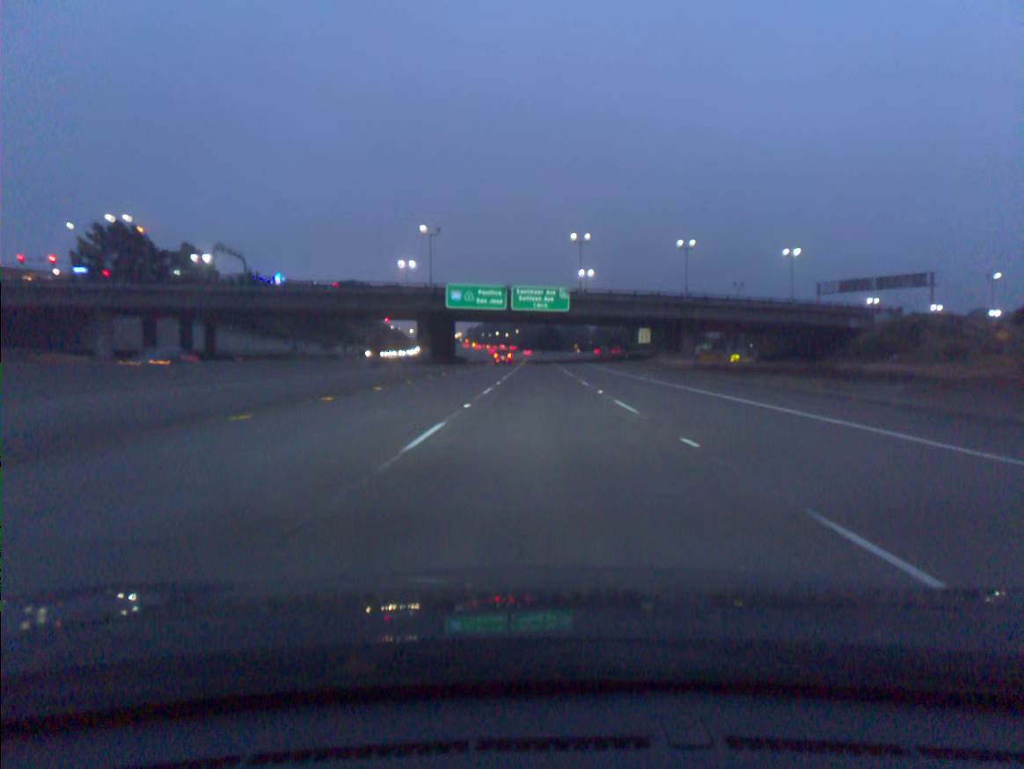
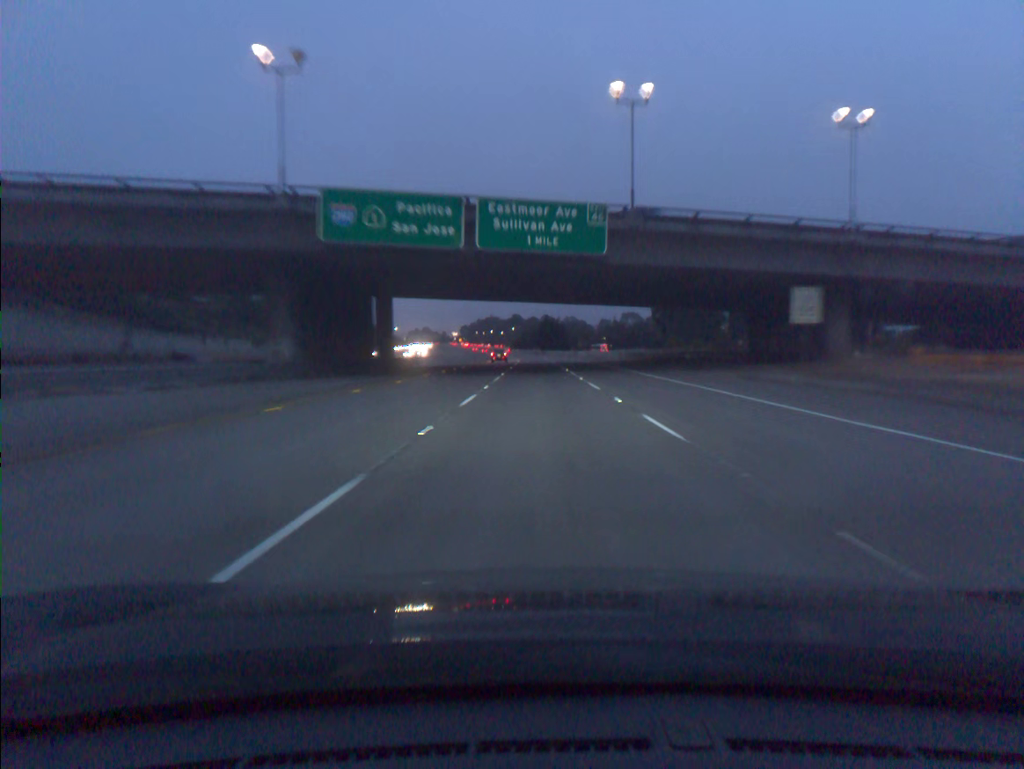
(+0.1, +49.5) m; 0°
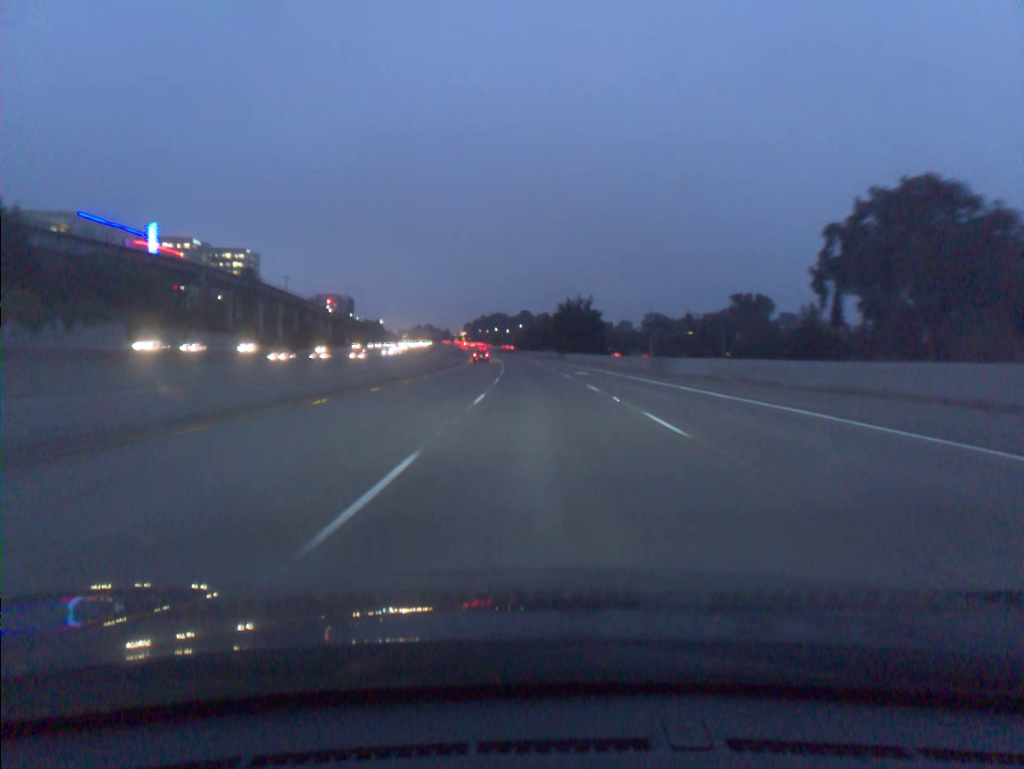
(-0.4, +85.3) m; -1°
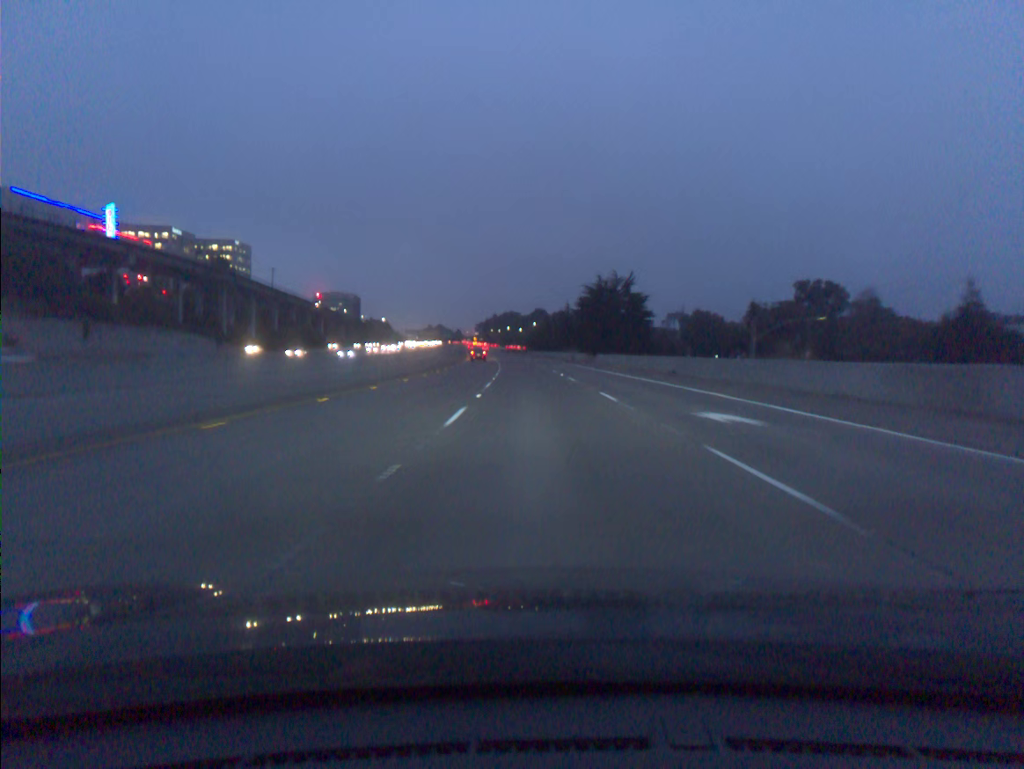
(-0.3, +35.1) m; -1°
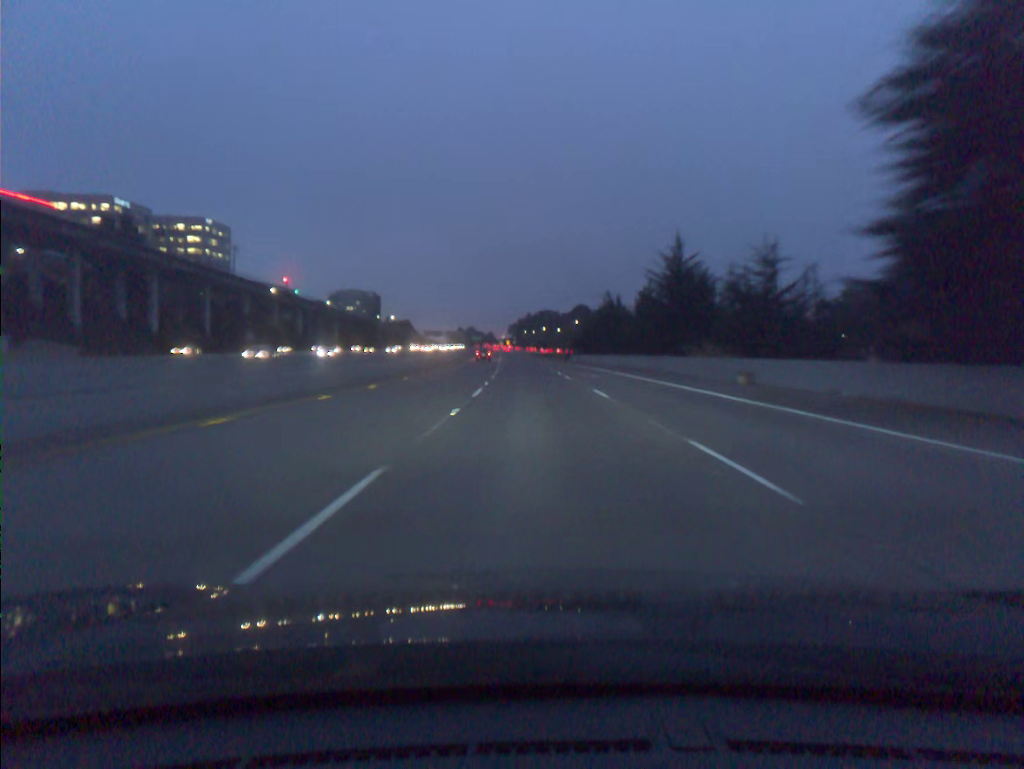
(-1.7, +71.7) m; -3°
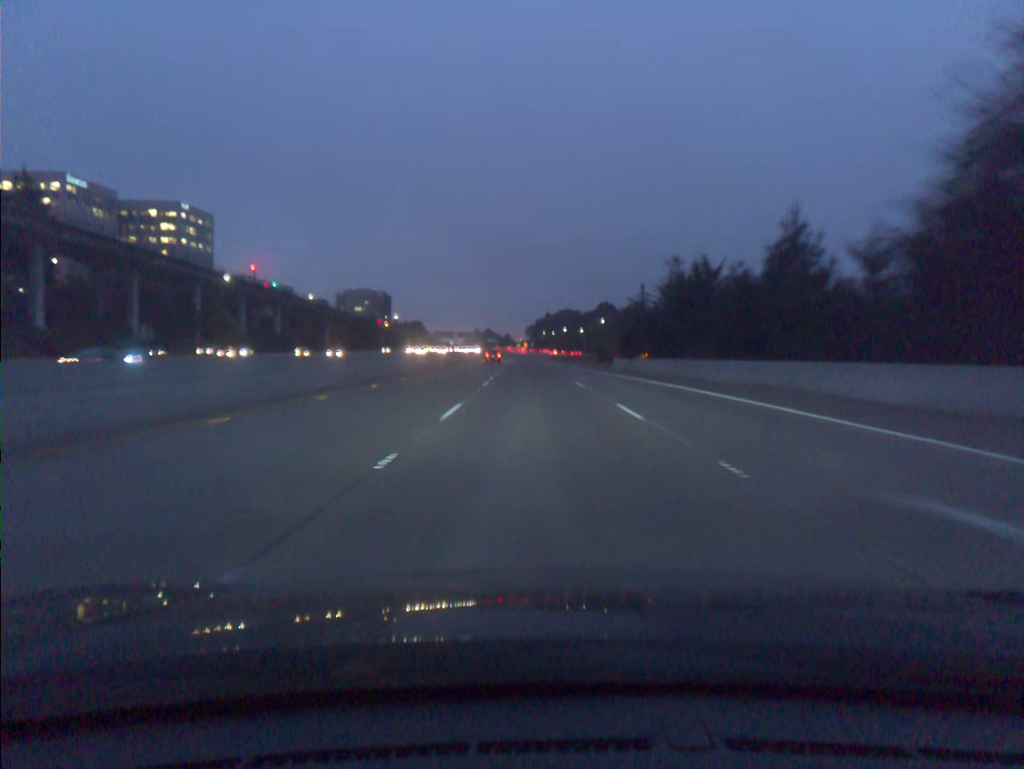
(-0.4, +36.5) m; -1°
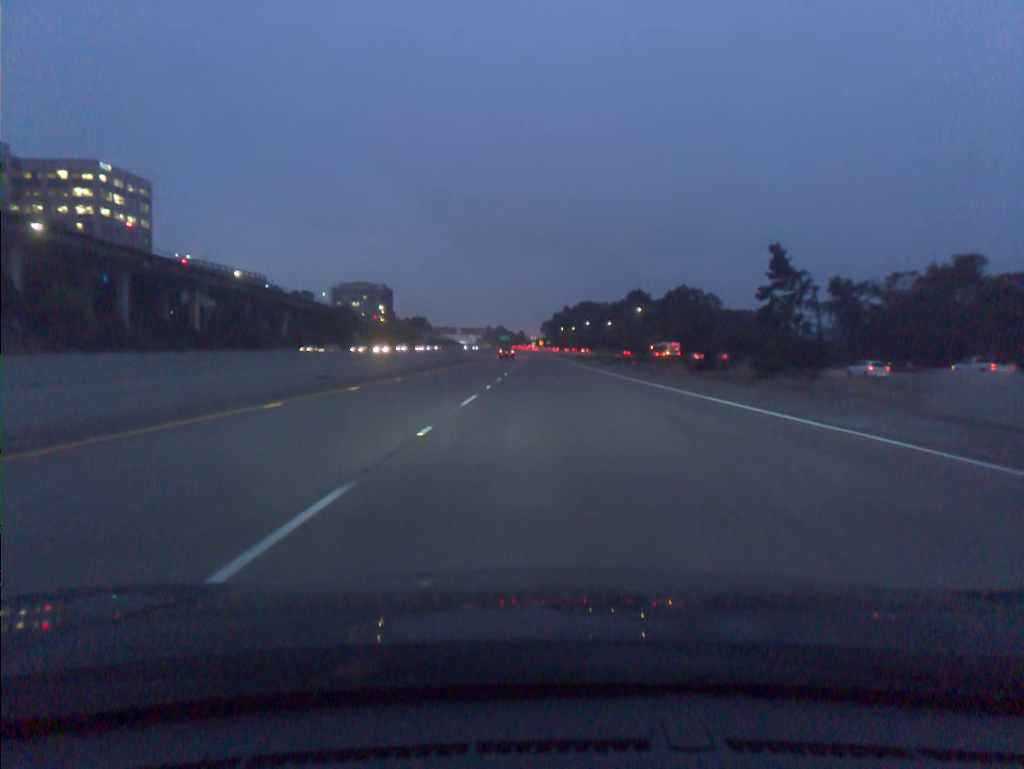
(-0.7, +54.9) m; -1°
